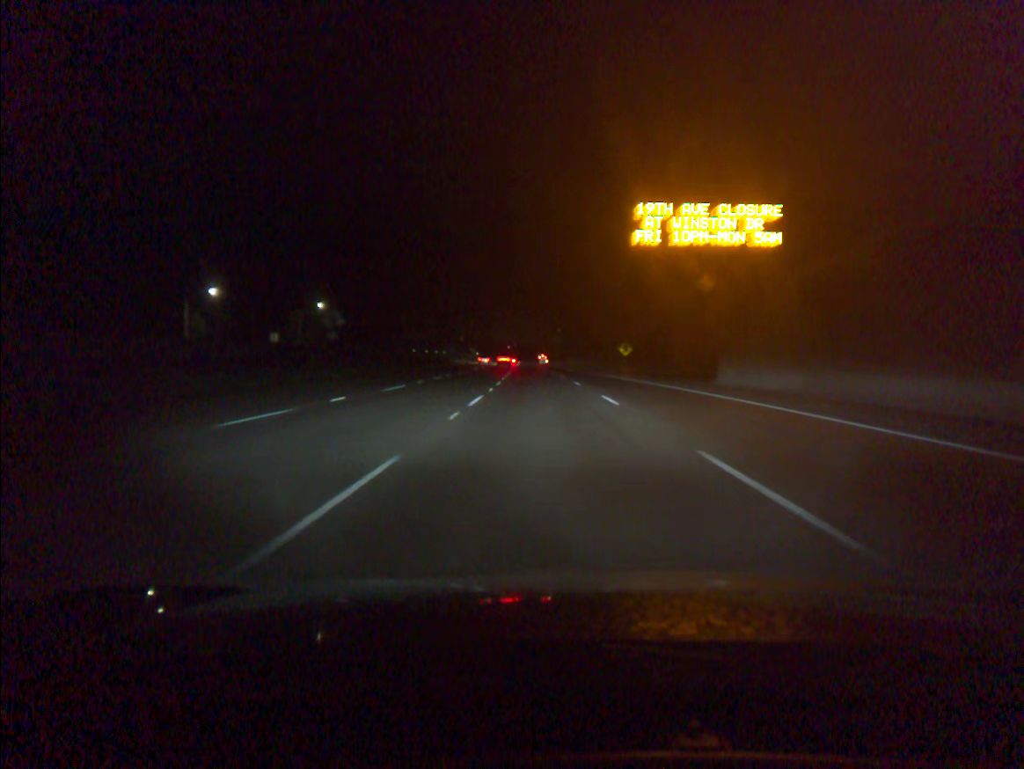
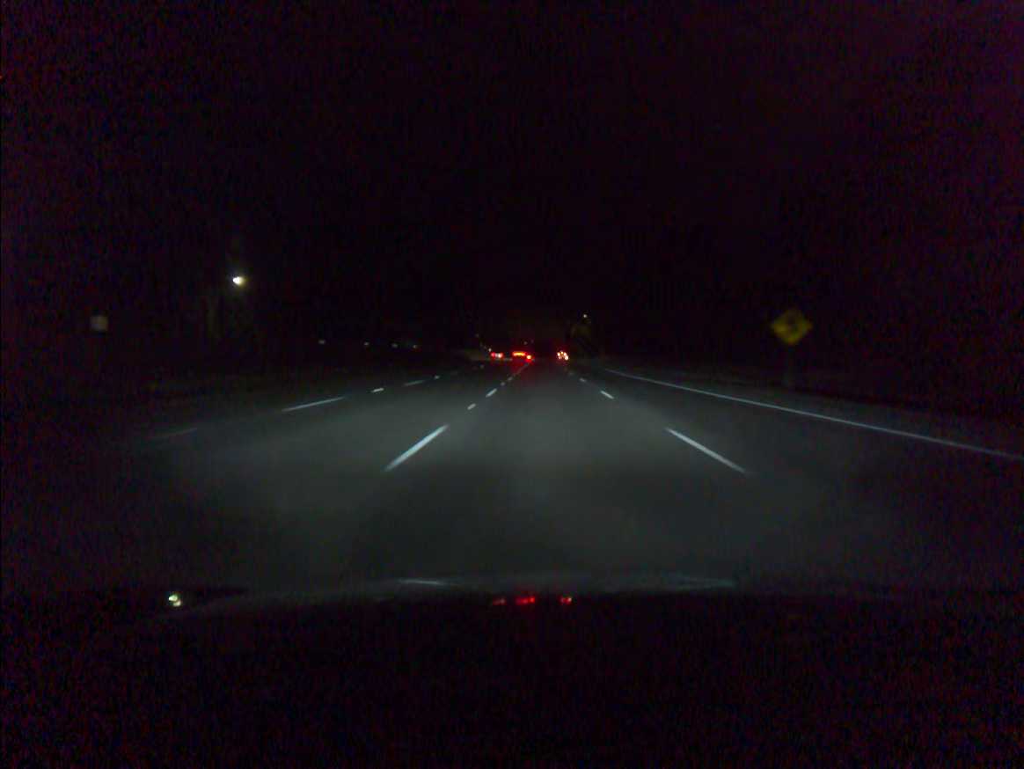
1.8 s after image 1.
(-0.7, +55.1) m; -1°
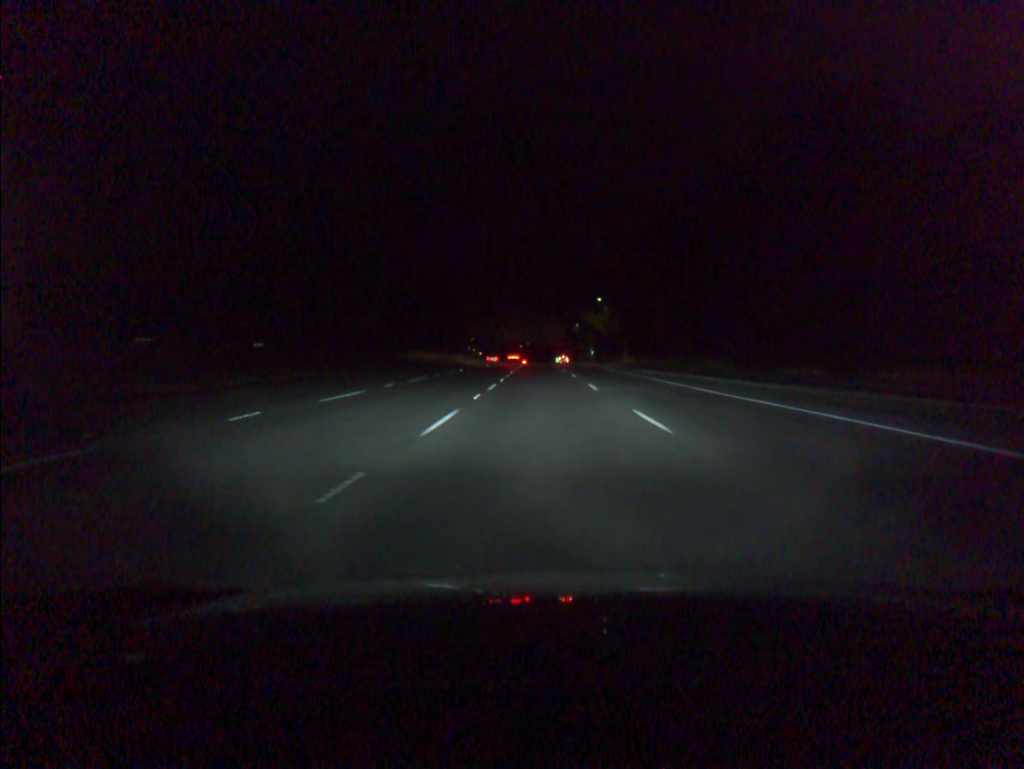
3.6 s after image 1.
(0.0, +55.3) m; 0°
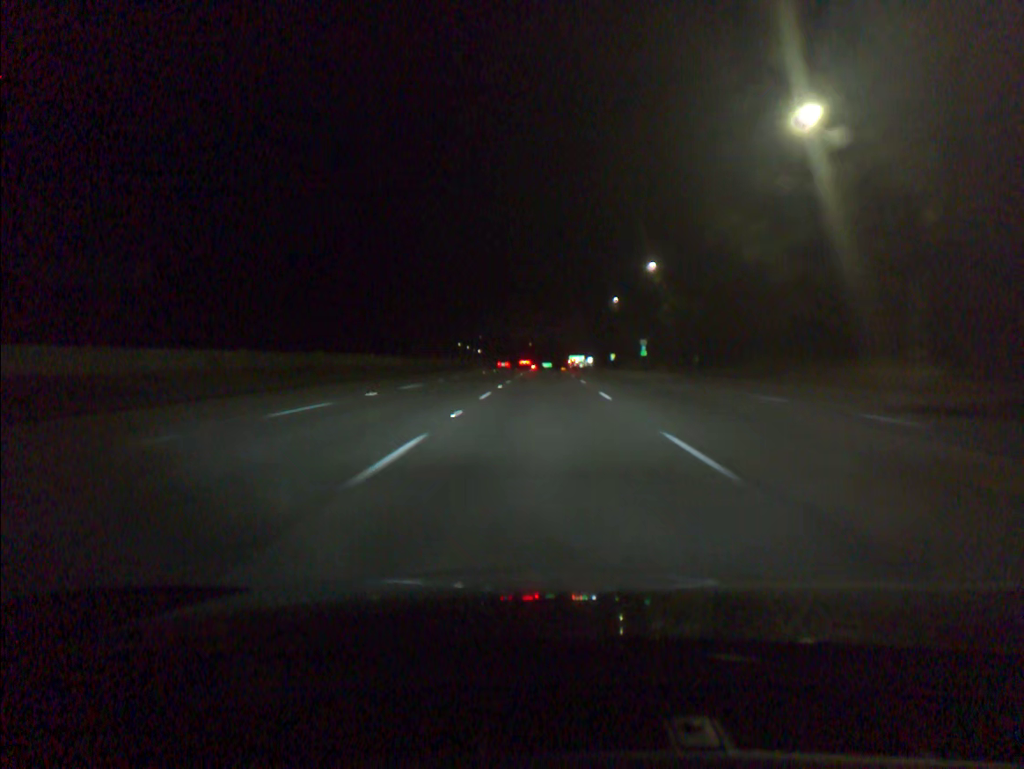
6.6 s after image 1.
(-0.4, +91.8) m; -1°
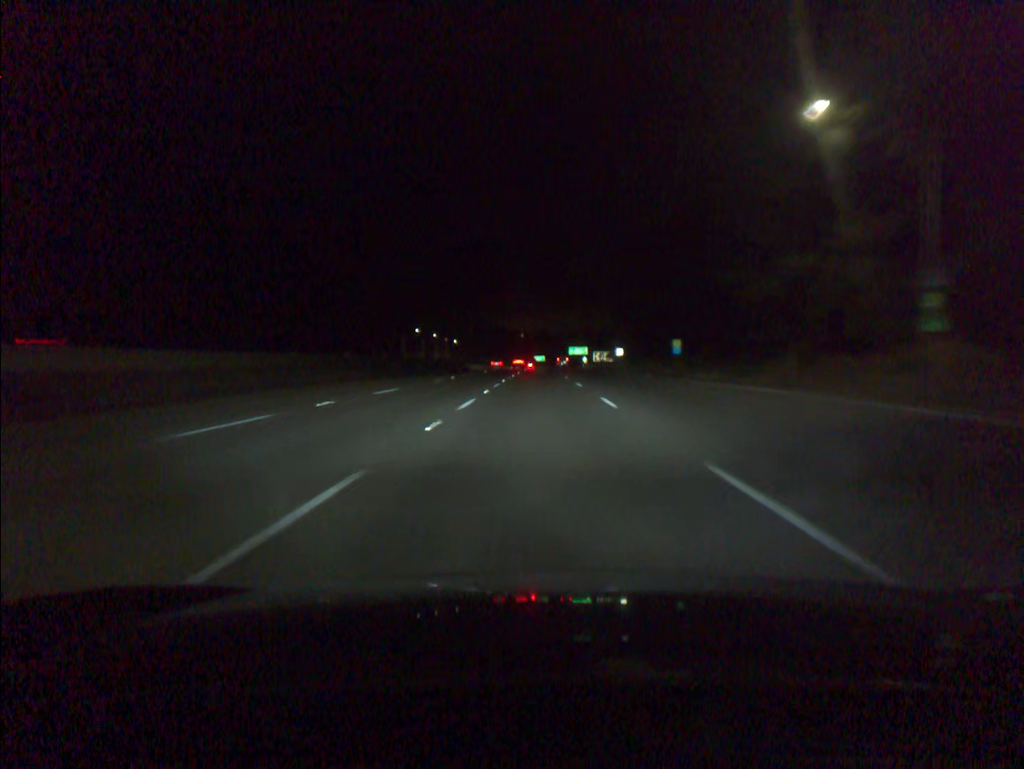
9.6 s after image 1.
(+0.6, +91.7) m; +1°
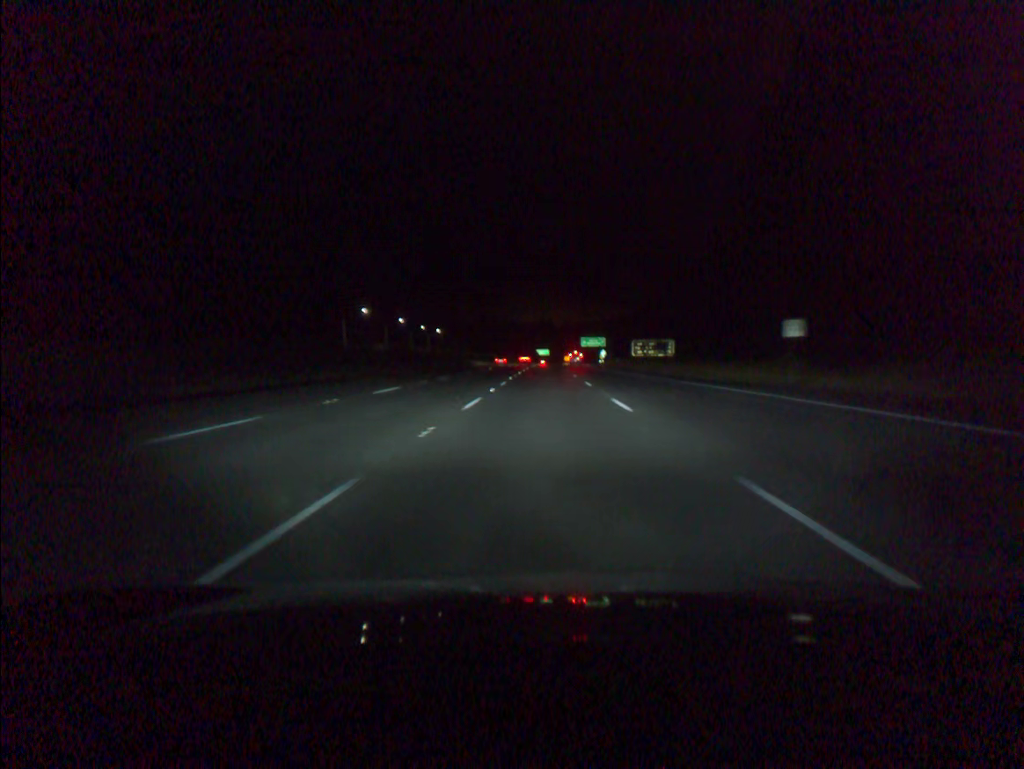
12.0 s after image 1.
(-0.3, +73.7) m; 0°
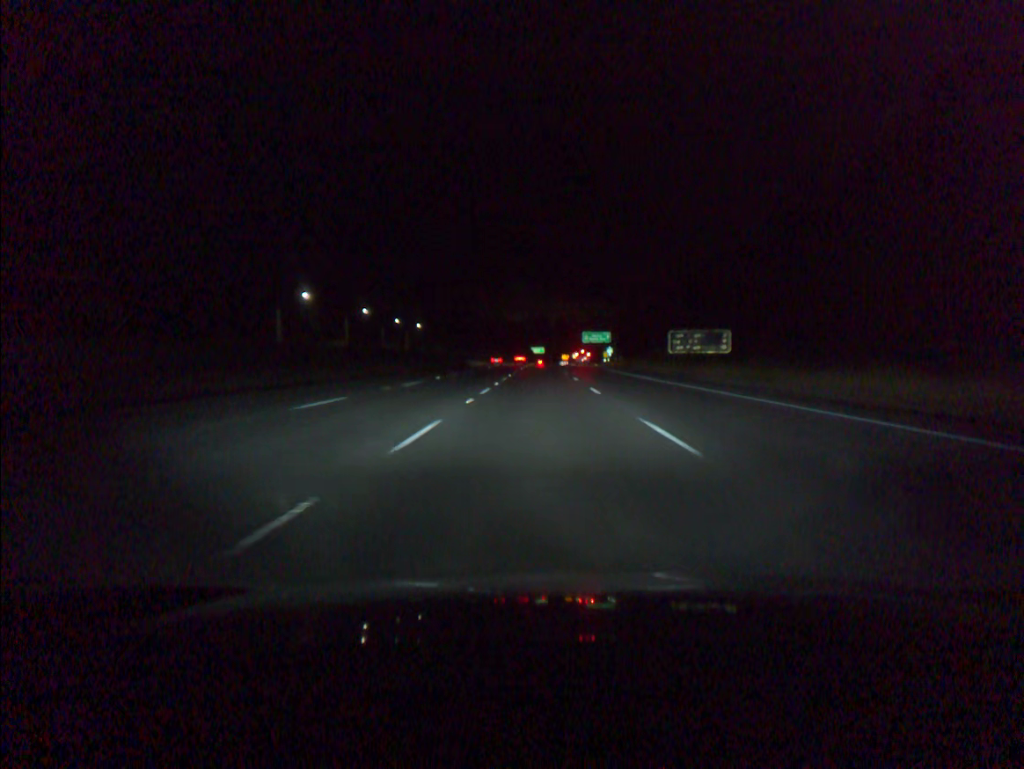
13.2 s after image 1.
(+0.1, +36.9) m; 0°
